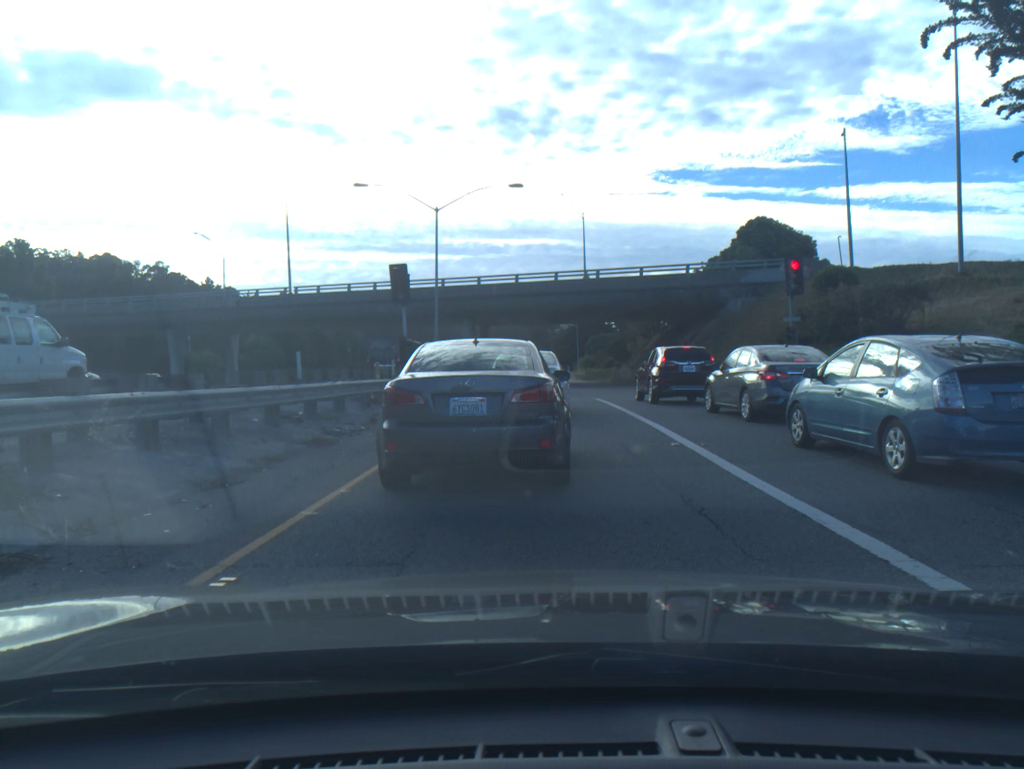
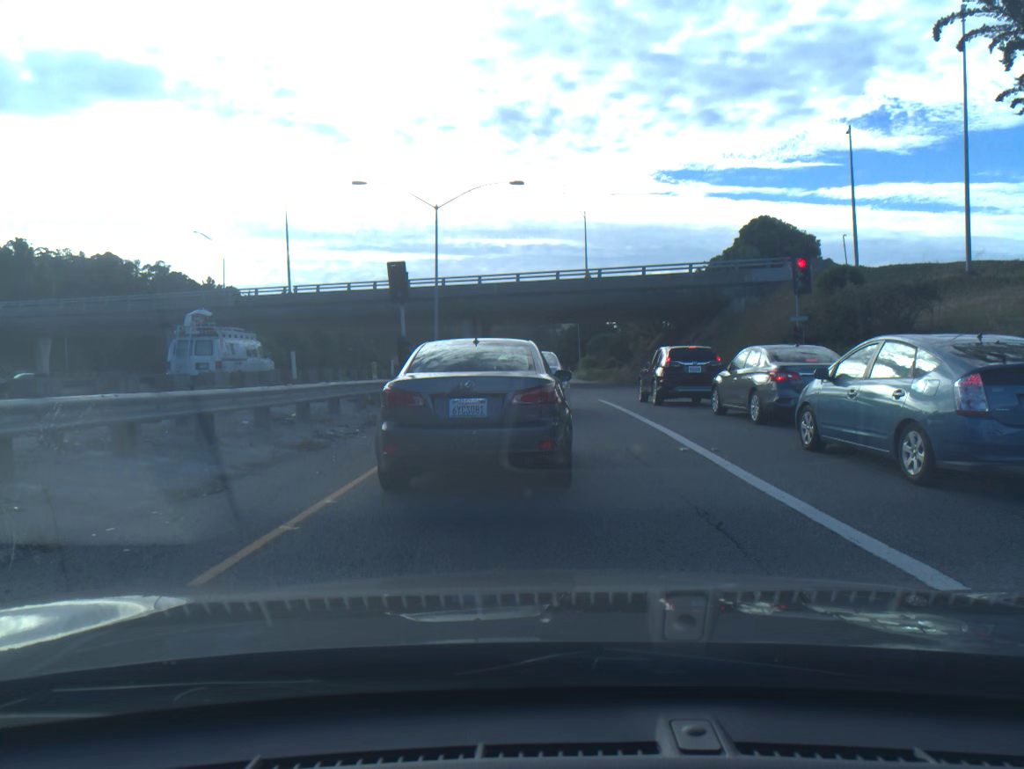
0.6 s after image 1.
(0.0, +0.6) m; 0°
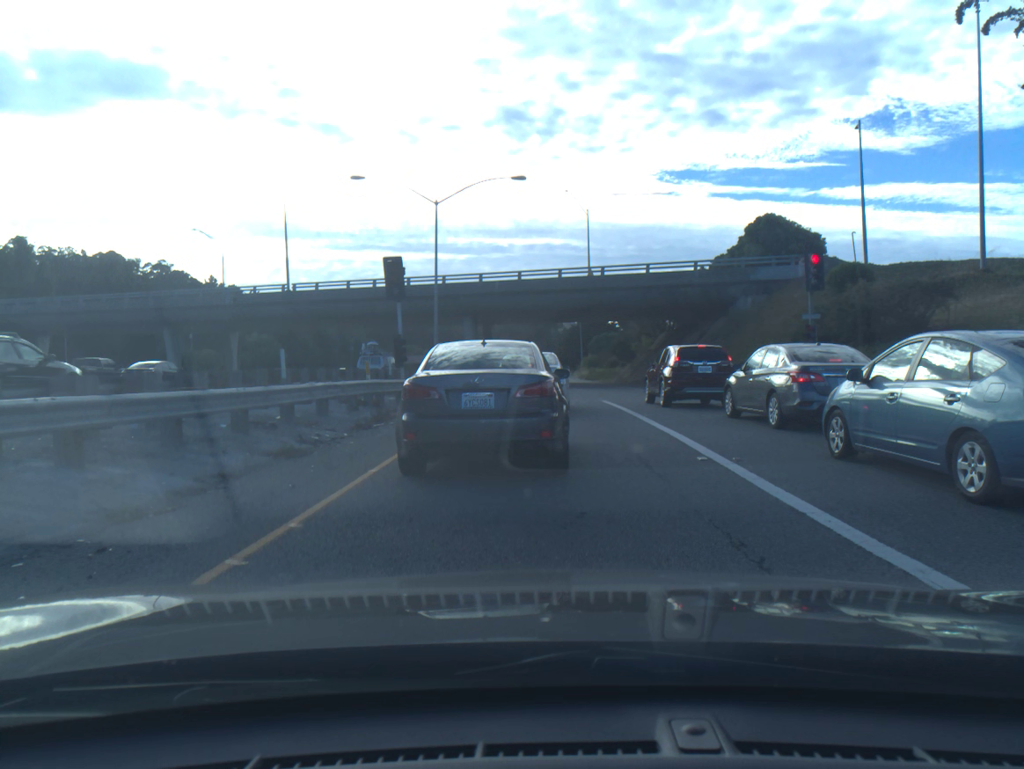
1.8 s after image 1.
(0.0, +1.0) m; 0°
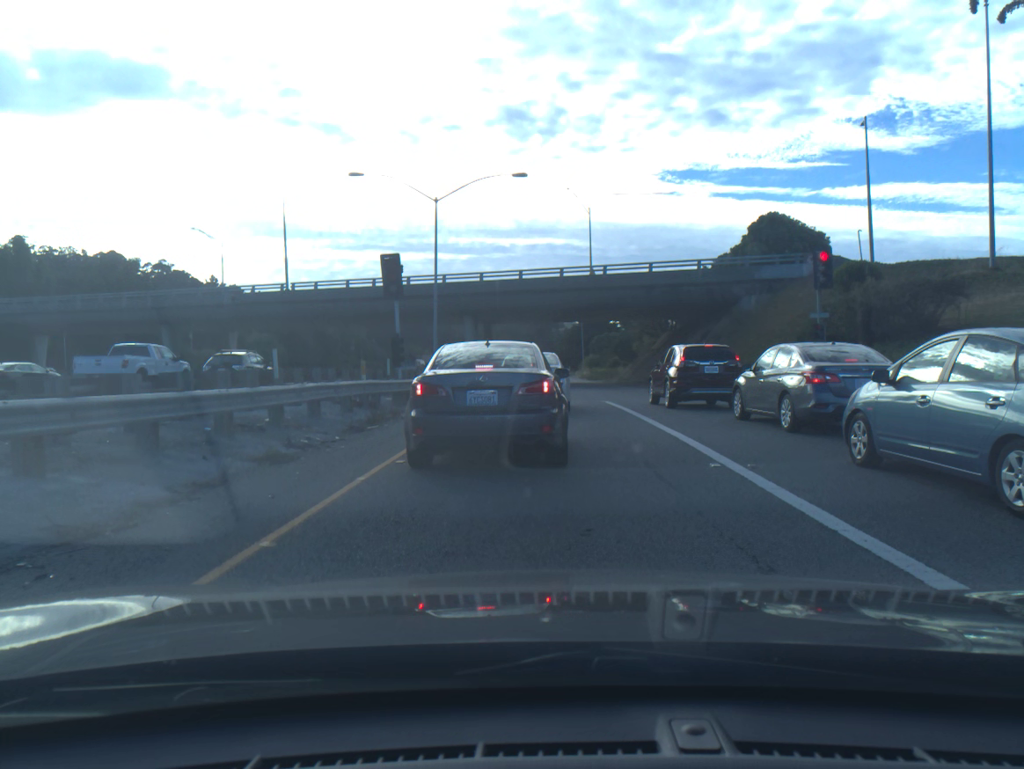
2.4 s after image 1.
(0.0, +0.6) m; 0°
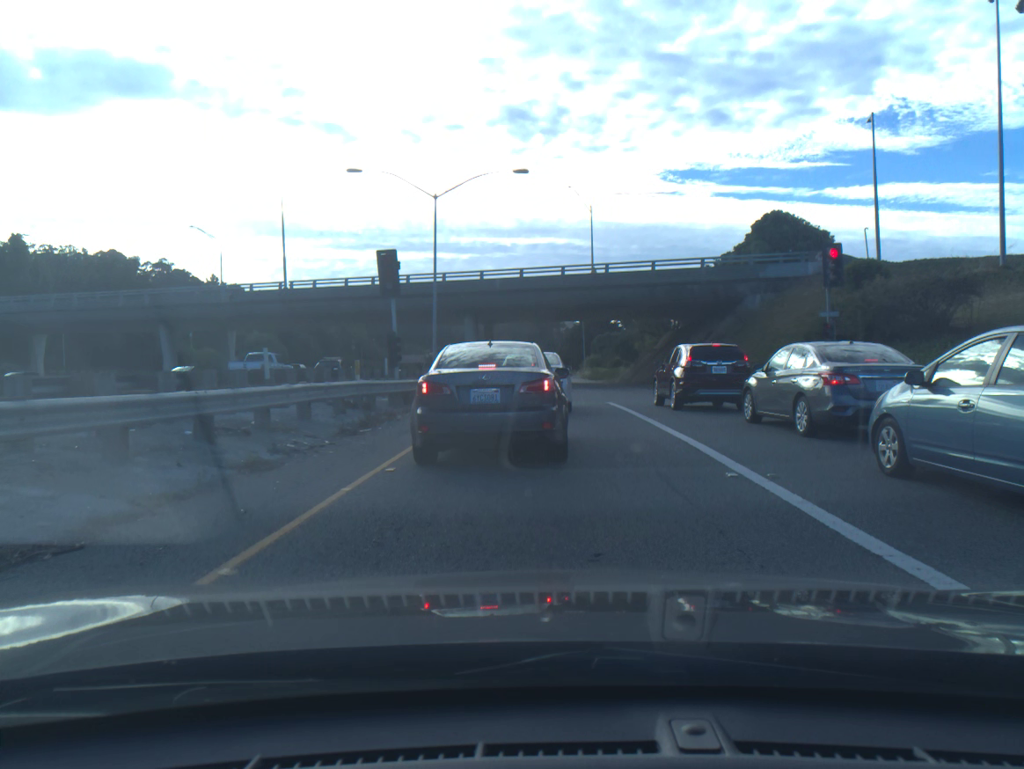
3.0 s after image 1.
(0.0, +0.7) m; 0°
